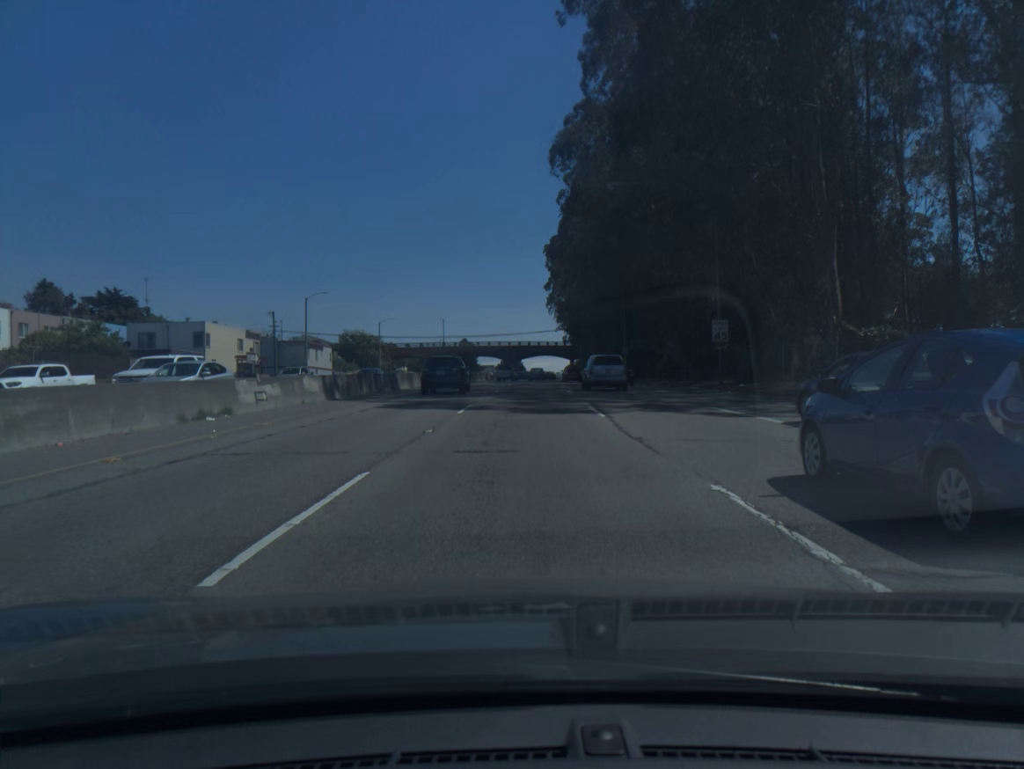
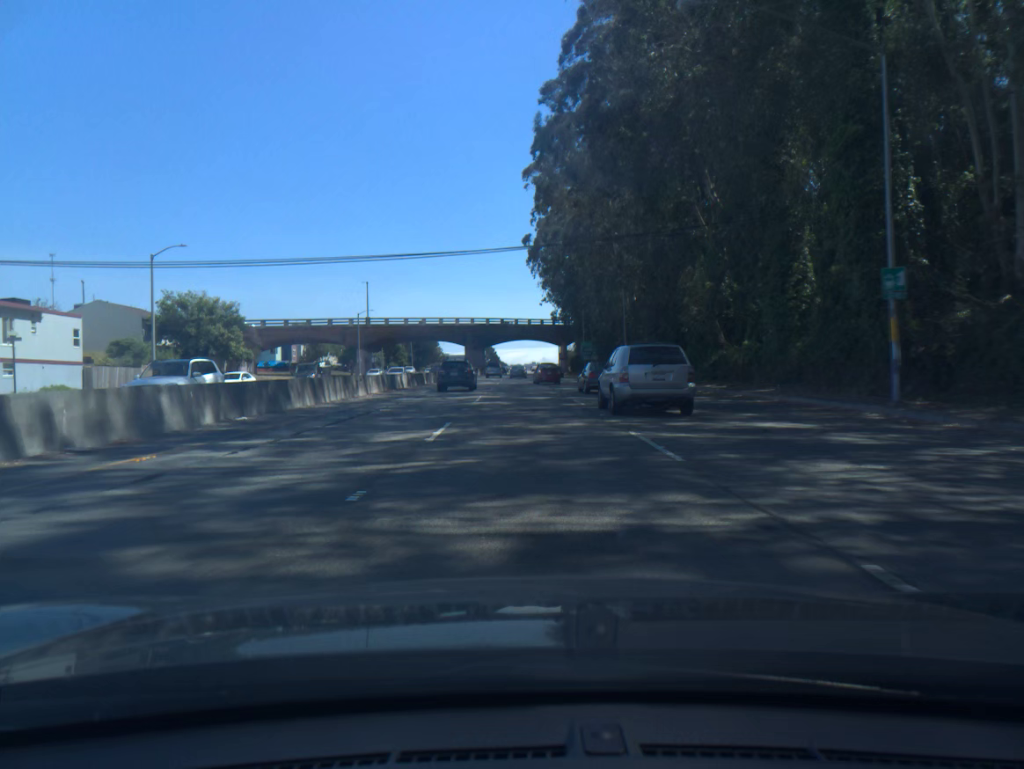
(+1.1, +65.5) m; +2°
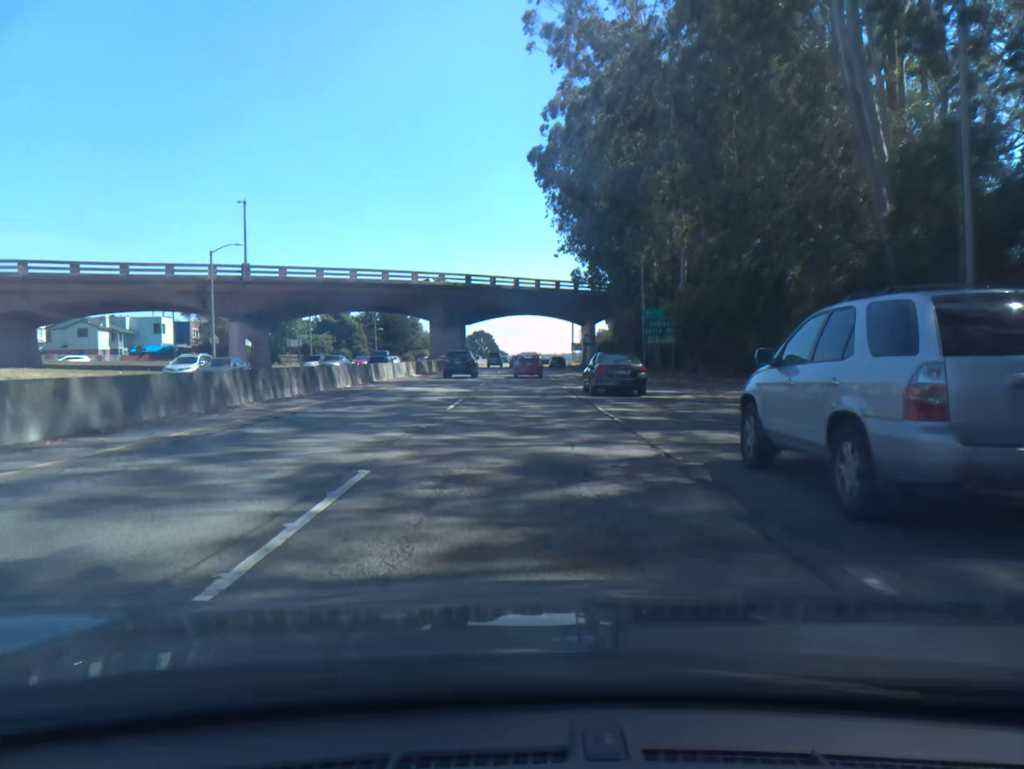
(+0.2, +53.2) m; 0°
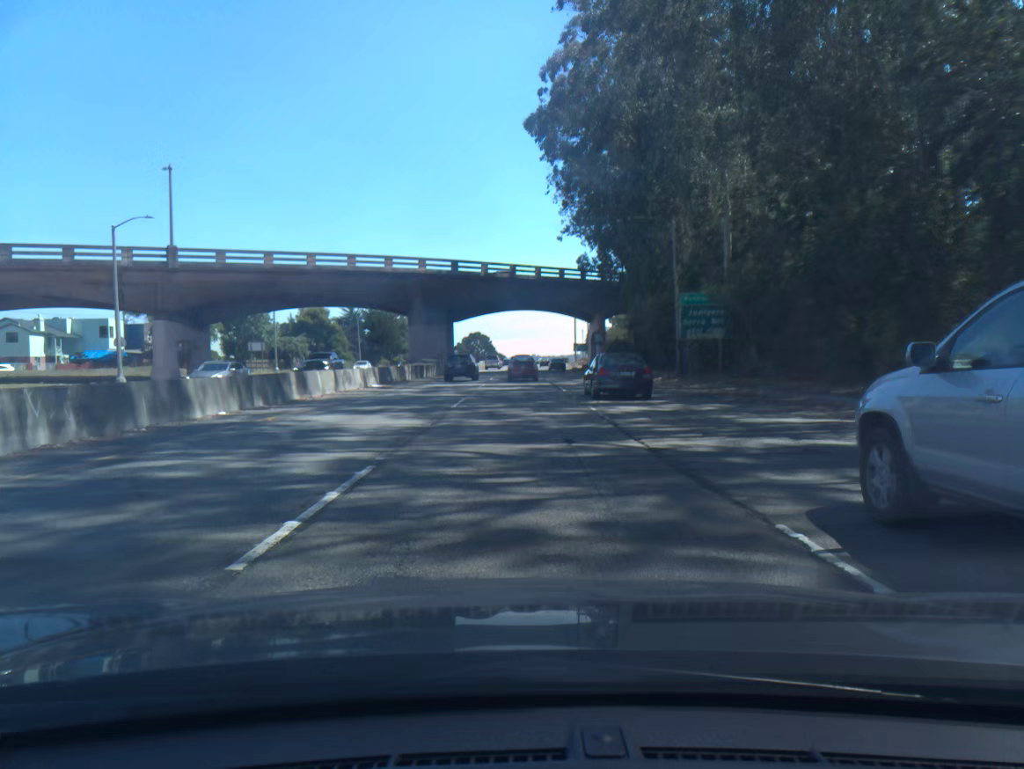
(0.0, +13.3) m; 0°
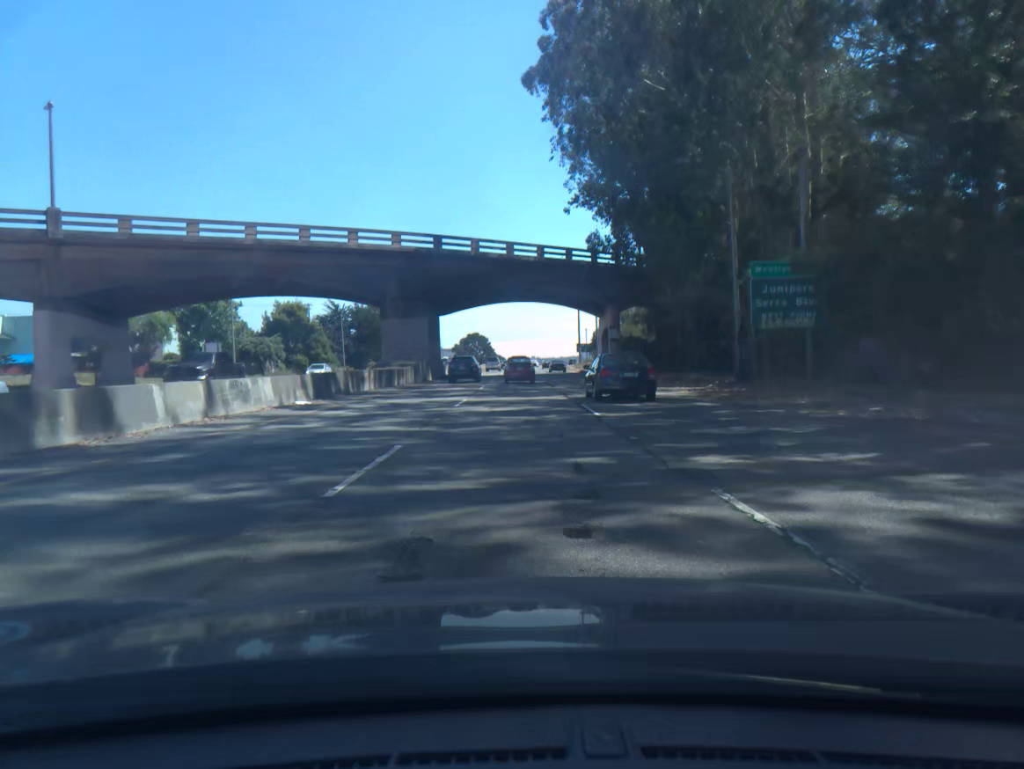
(0.0, +13.2) m; 0°
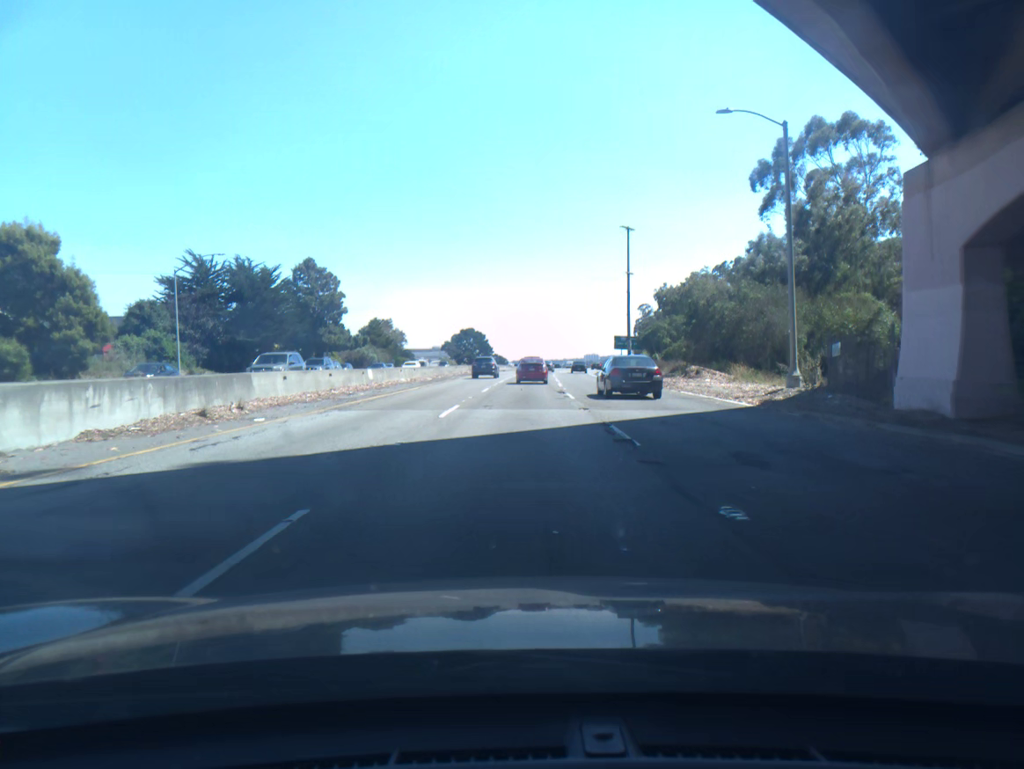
(-0.3, +64.0) m; 0°
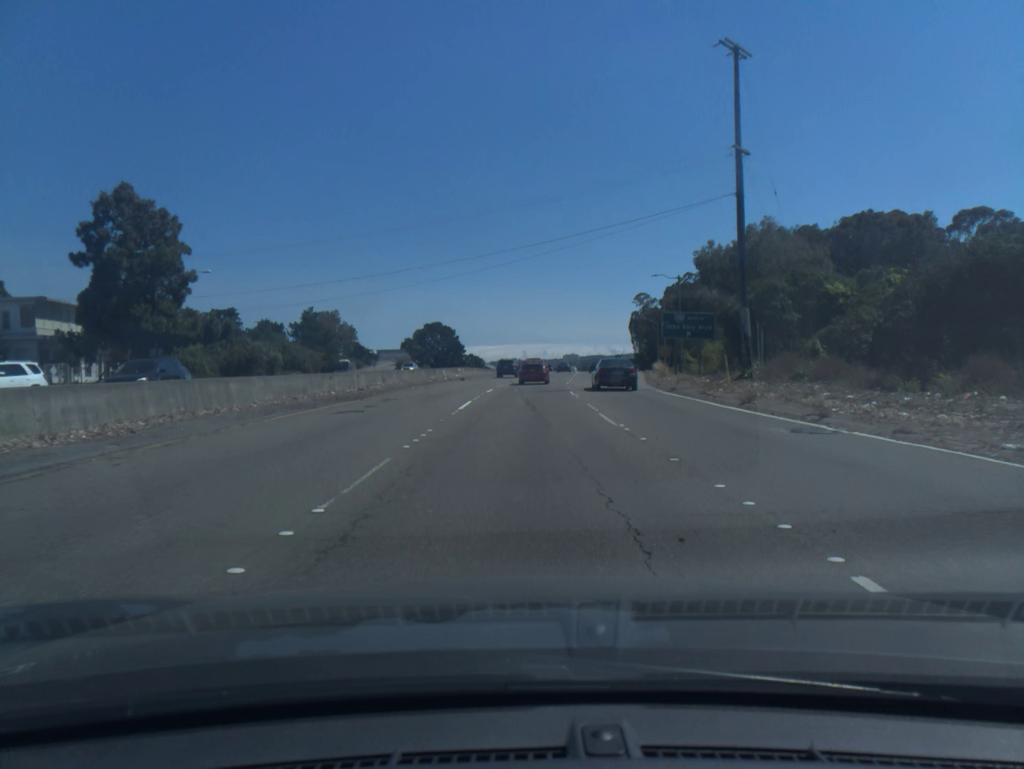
(+0.6, +50.0) m; +2°
